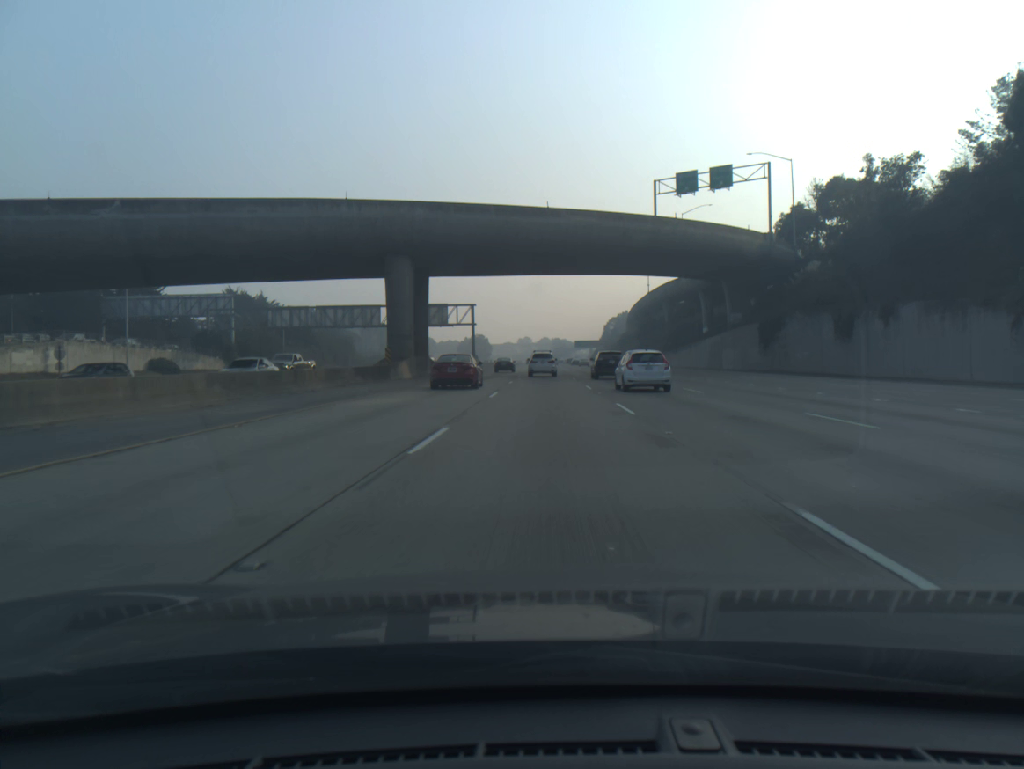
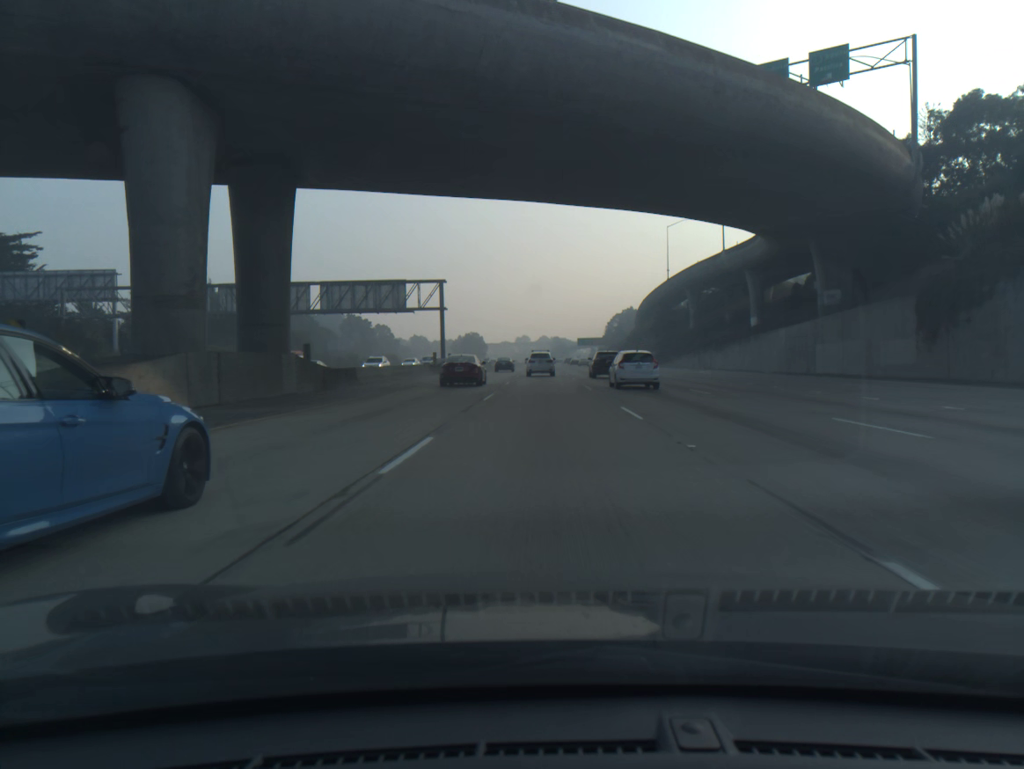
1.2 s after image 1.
(+0.1, +31.0) m; 0°
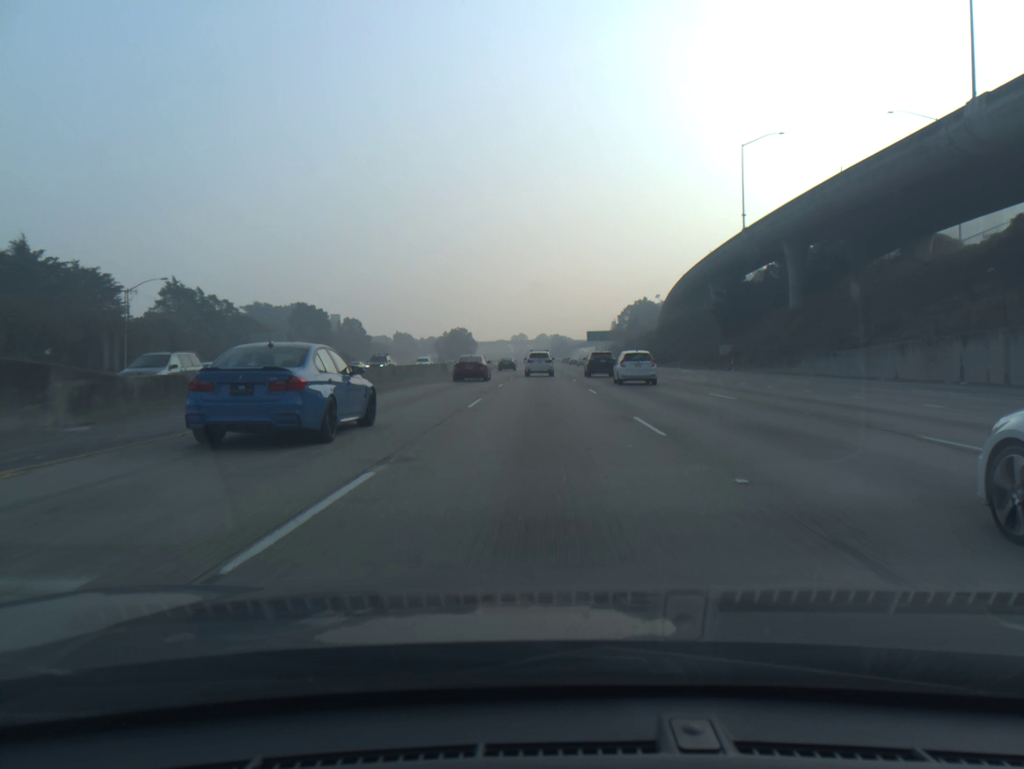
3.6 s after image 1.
(+0.1, +61.9) m; 0°
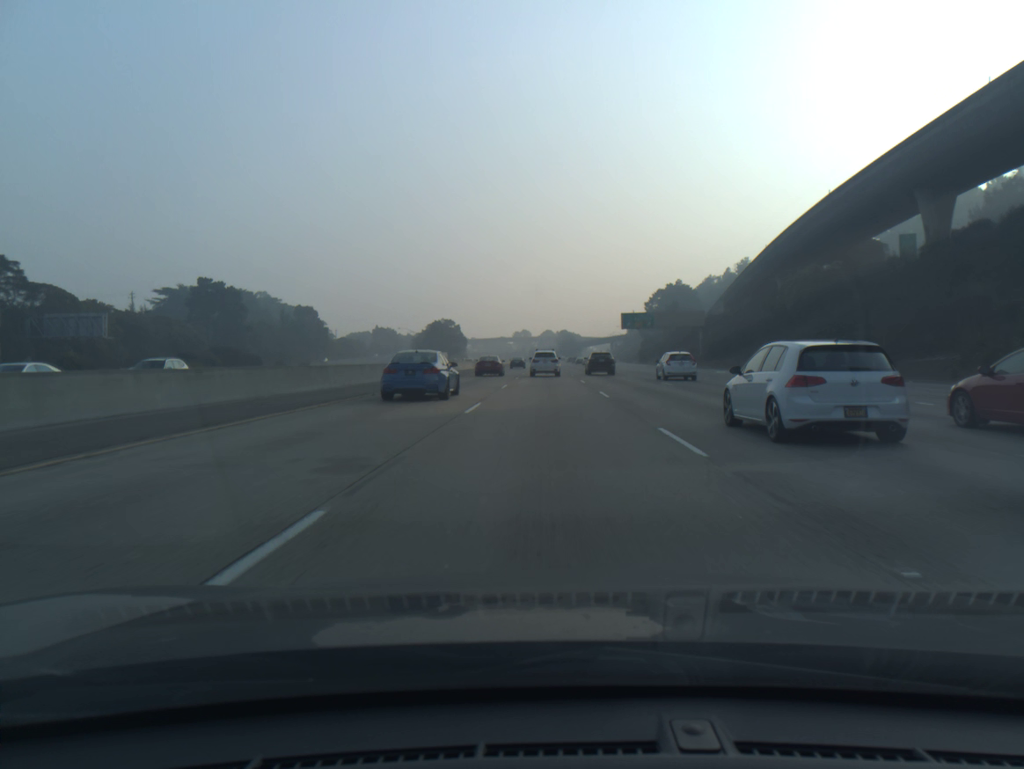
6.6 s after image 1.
(-0.2, +75.5) m; 0°
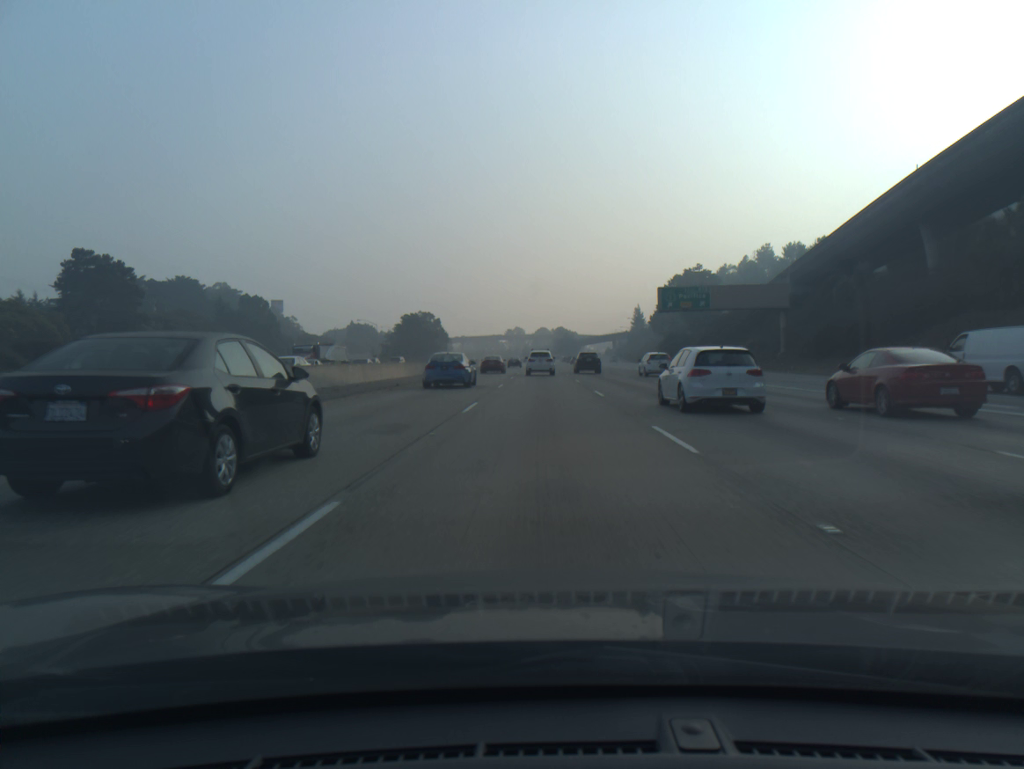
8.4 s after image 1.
(+0.1, +43.4) m; 0°
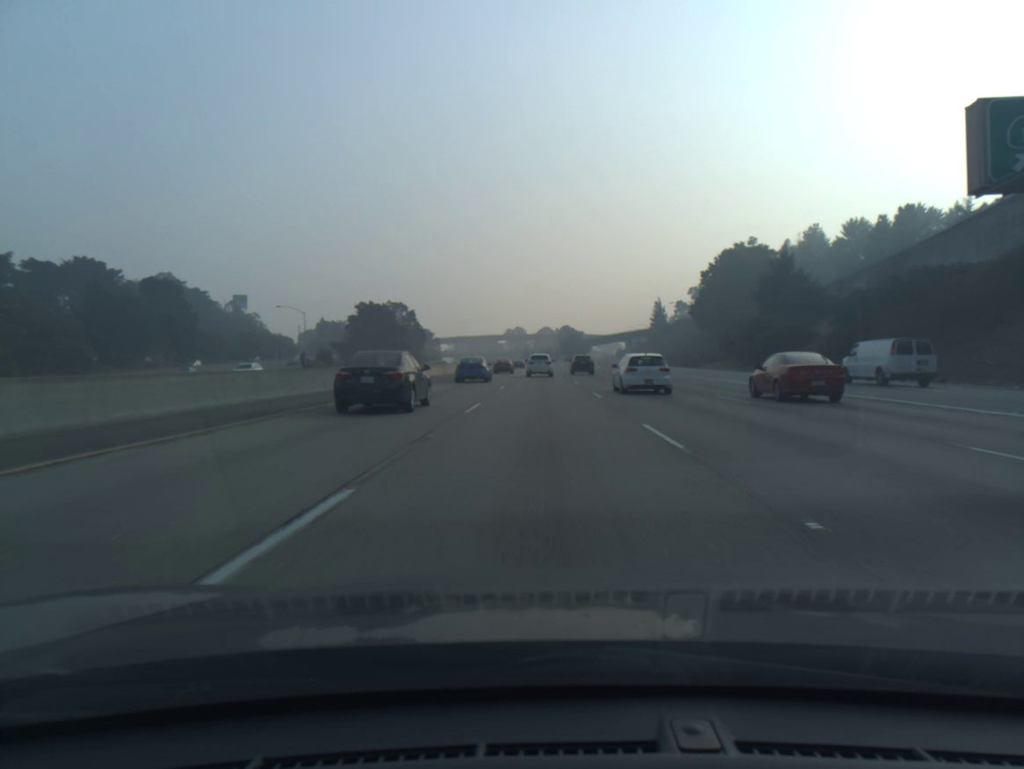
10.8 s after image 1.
(-0.1, +57.8) m; 0°
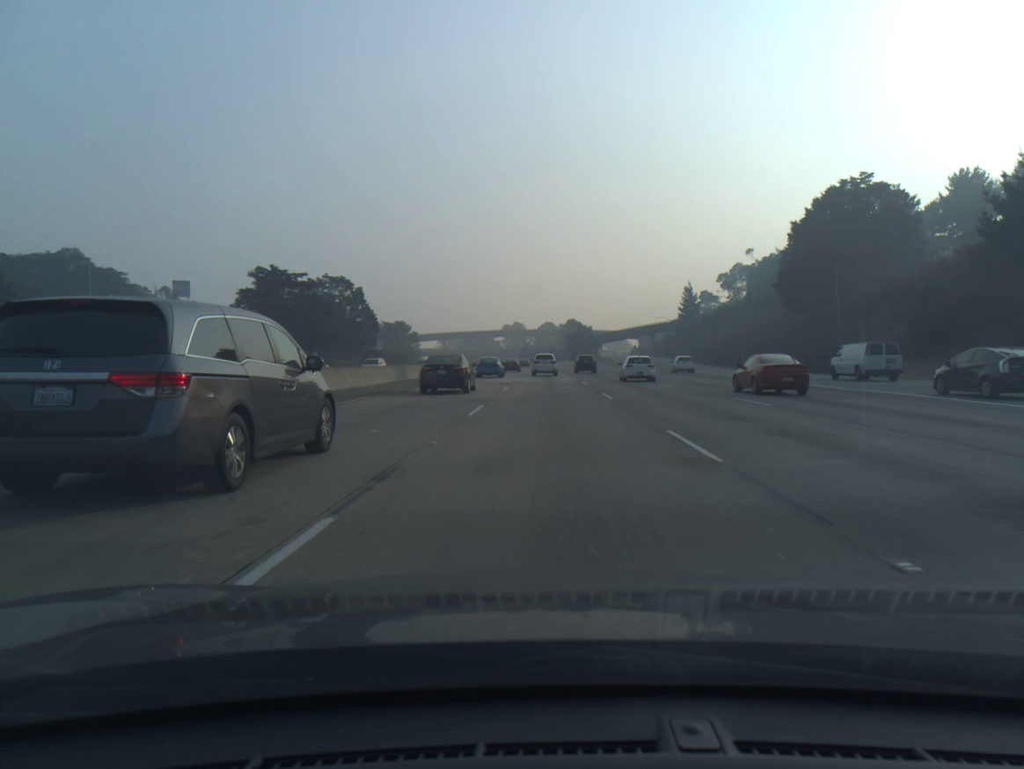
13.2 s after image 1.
(-0.1, +59.8) m; 0°
